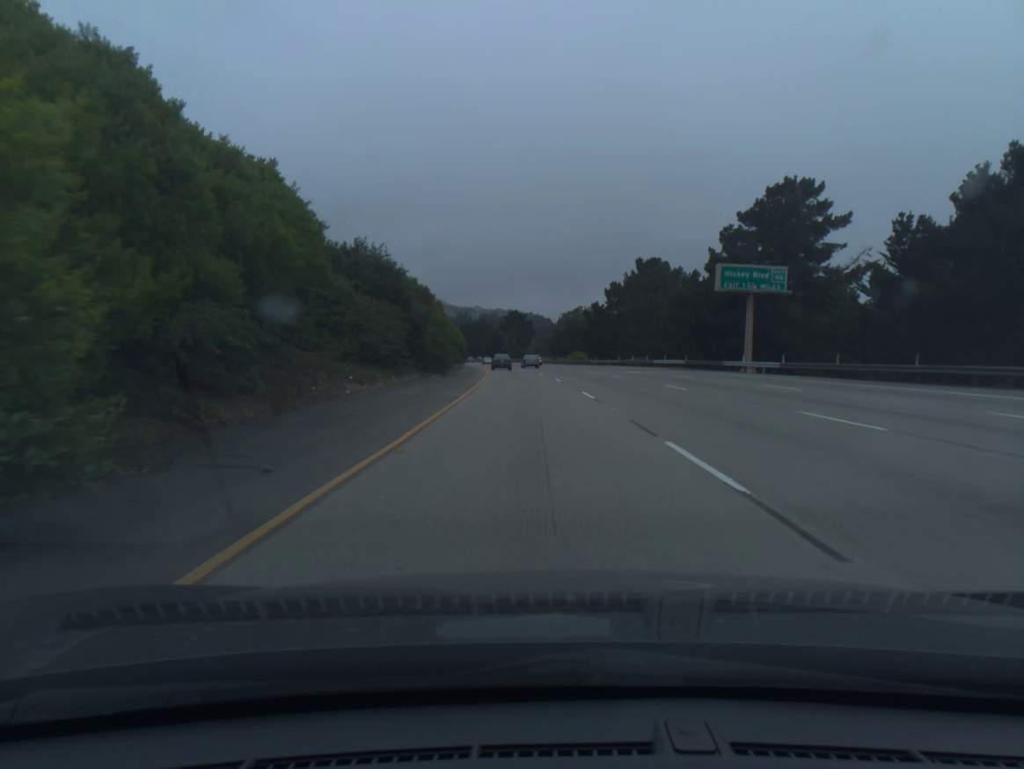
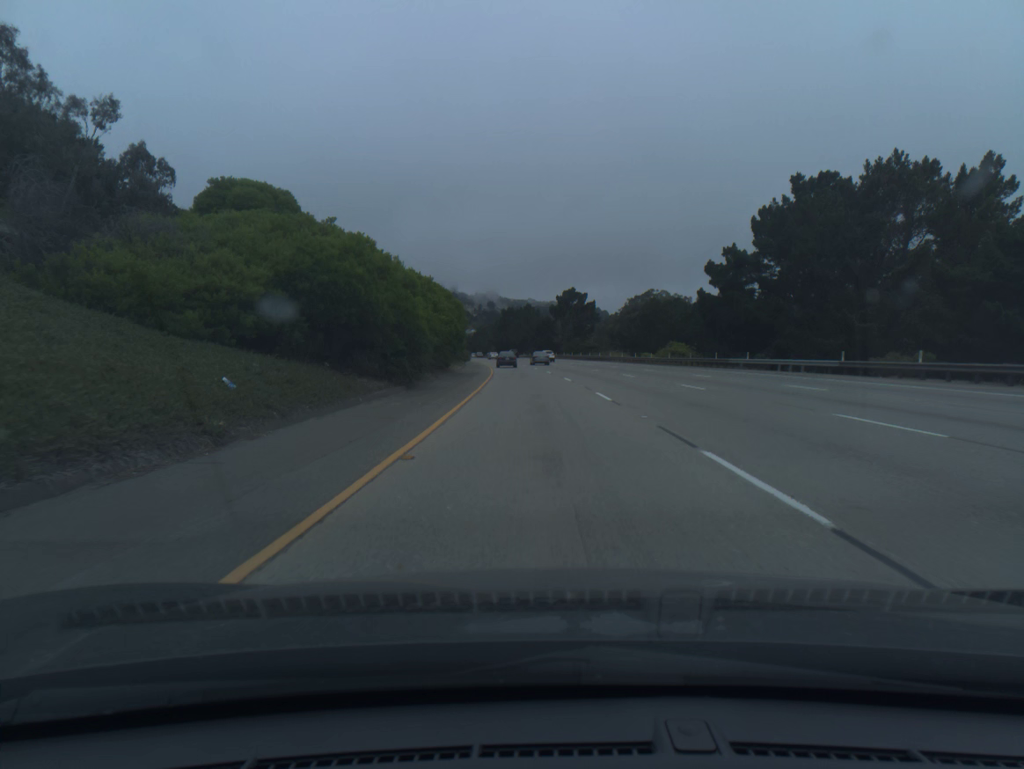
(-2.2, +59.3) m; -4°
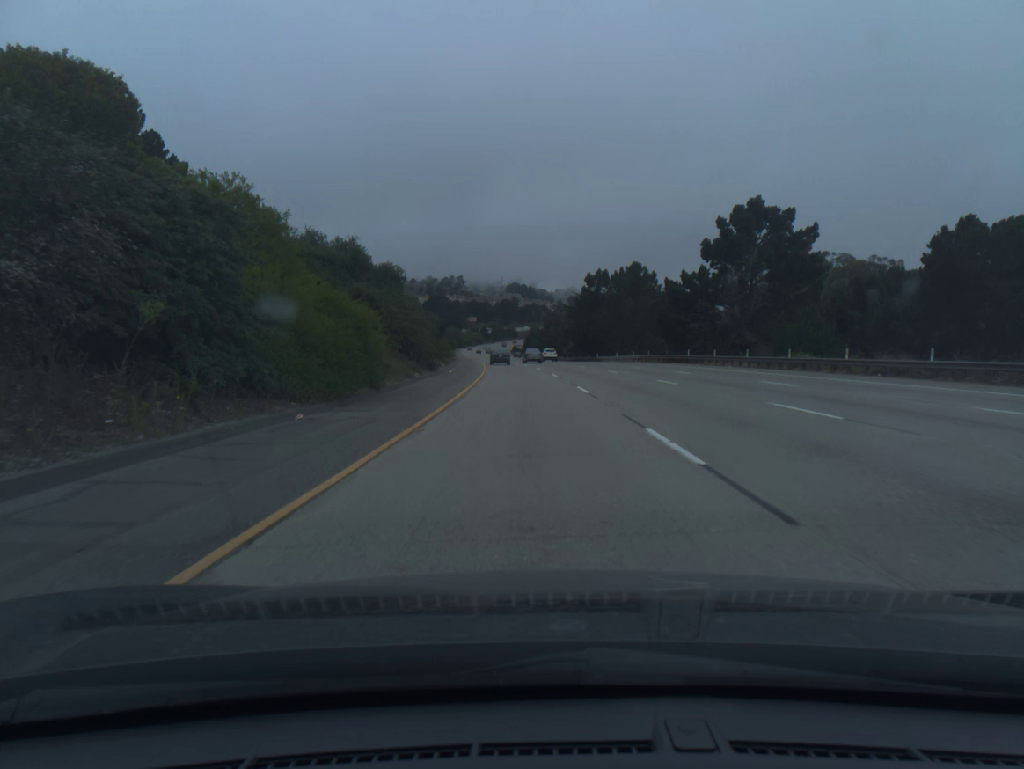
(-4.8, +98.8) m; -6°
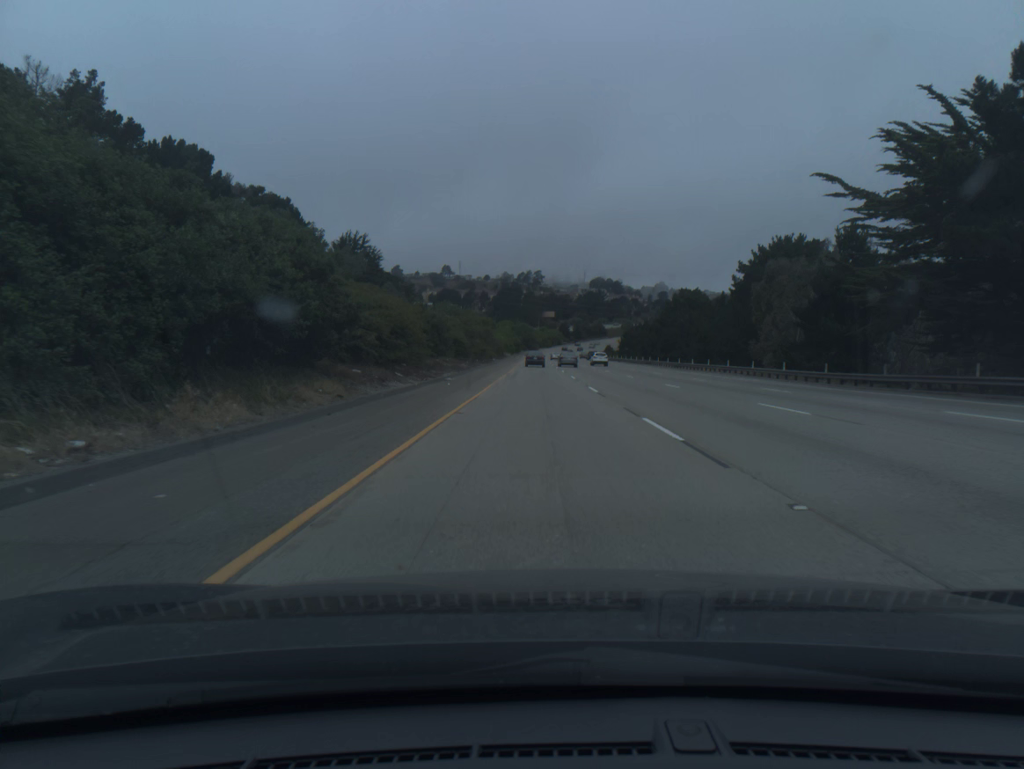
(-5.9, +99.1) m; -6°
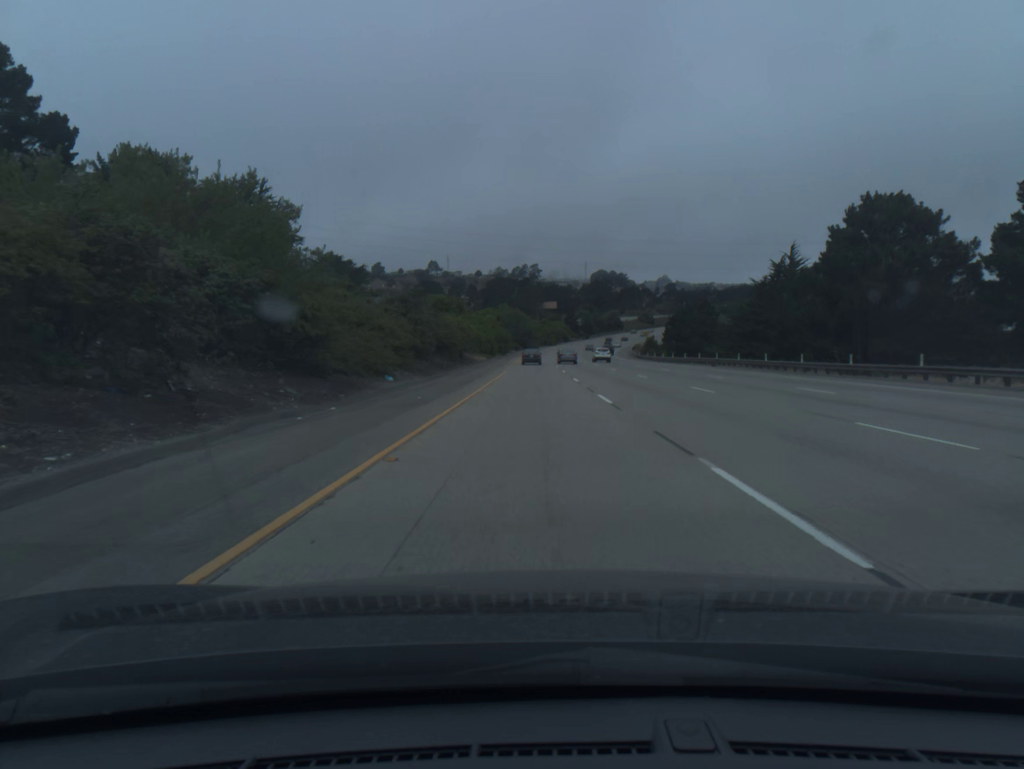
(-0.3, +79.5) m; 0°
